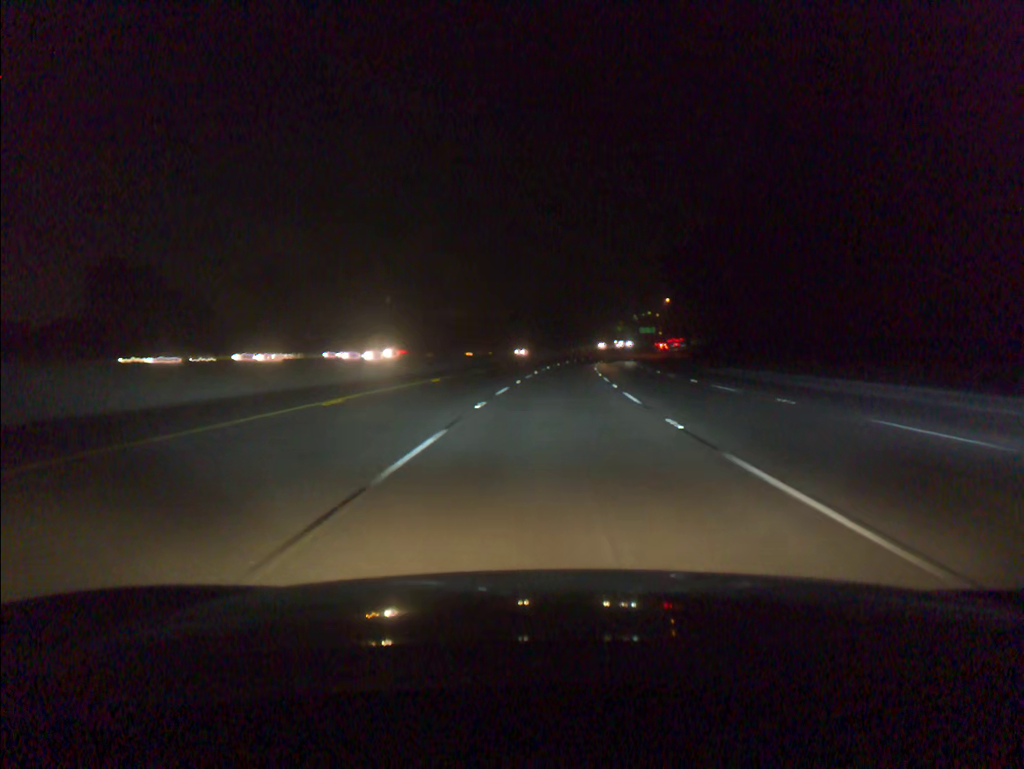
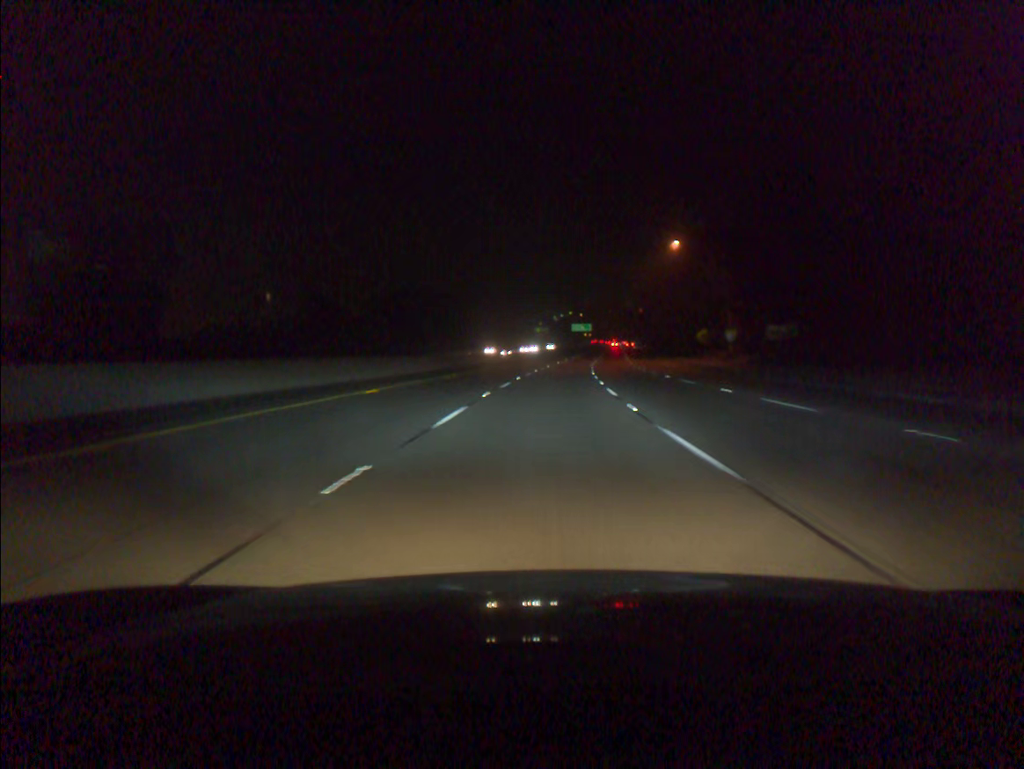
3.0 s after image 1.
(+5.6, +96.1) m; +6°
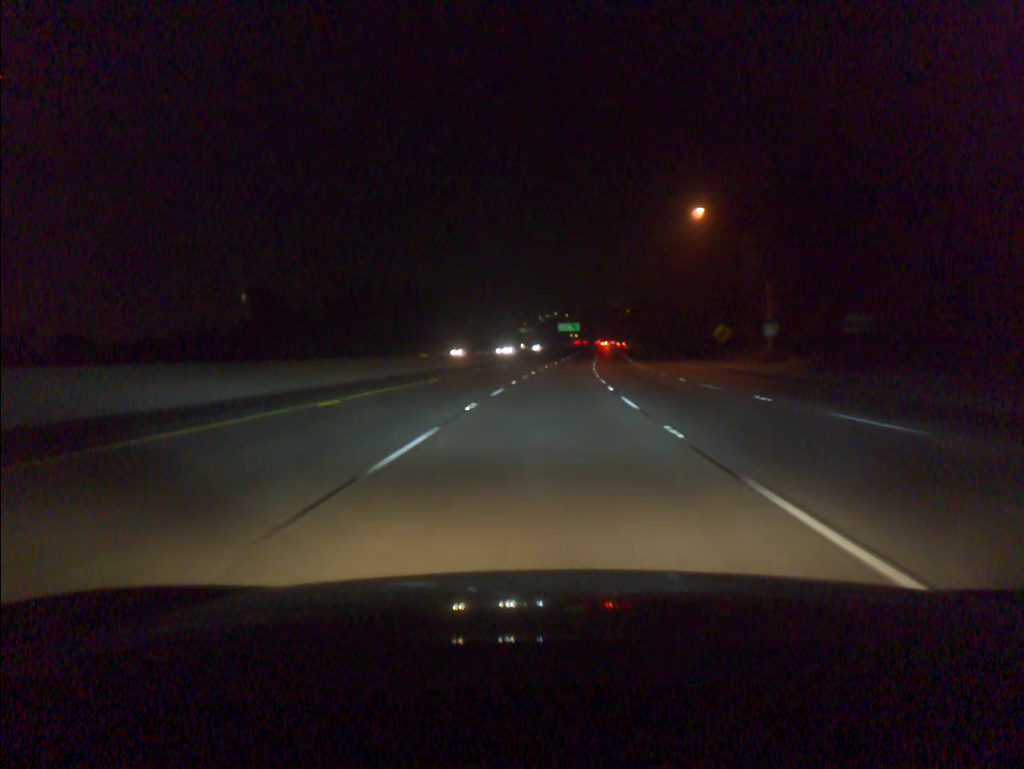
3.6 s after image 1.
(+0.2, +19.2) m; +1°
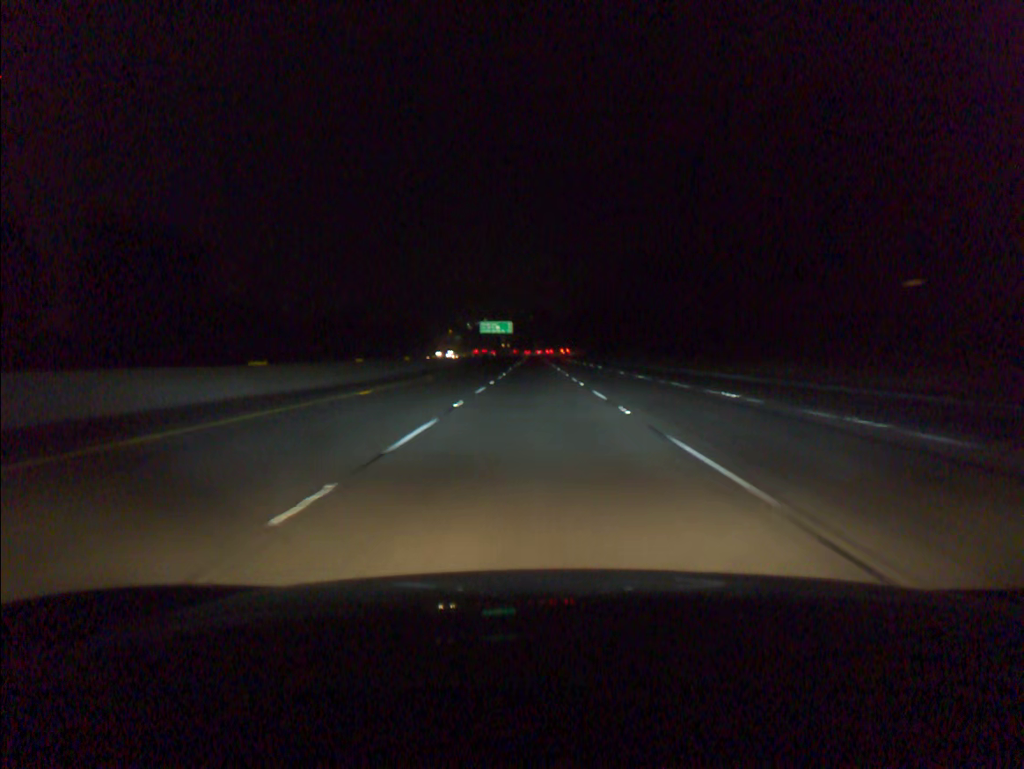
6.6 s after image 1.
(+4.9, +95.7) m; +5°
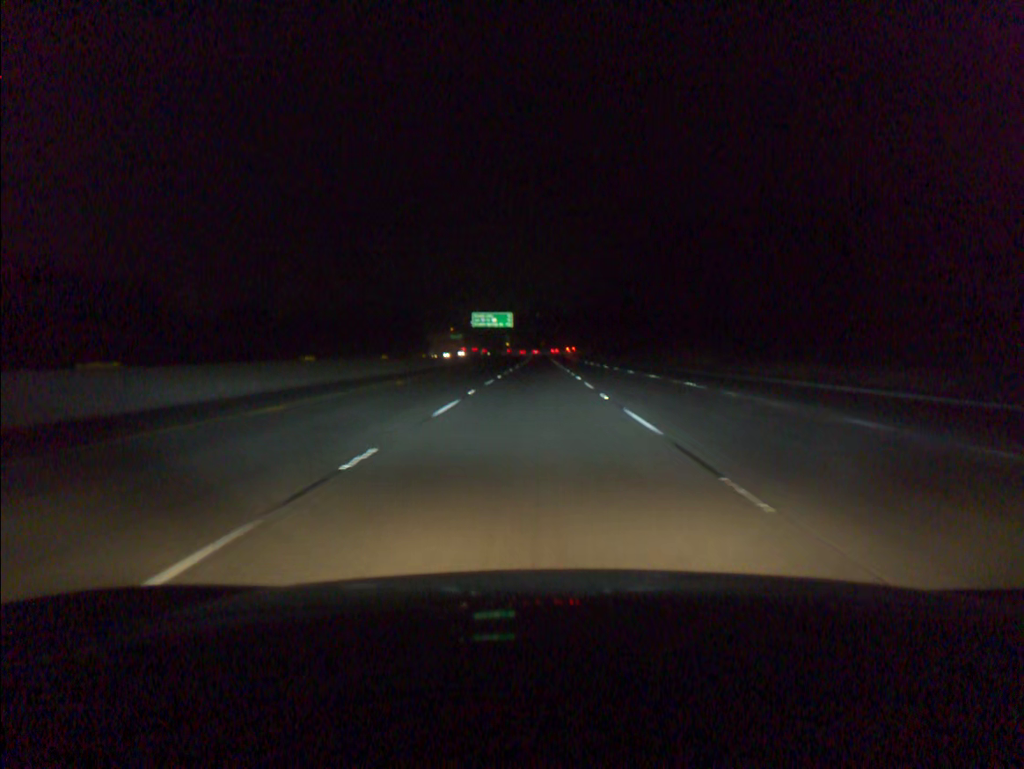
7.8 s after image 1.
(-0.1, +38.1) m; 0°
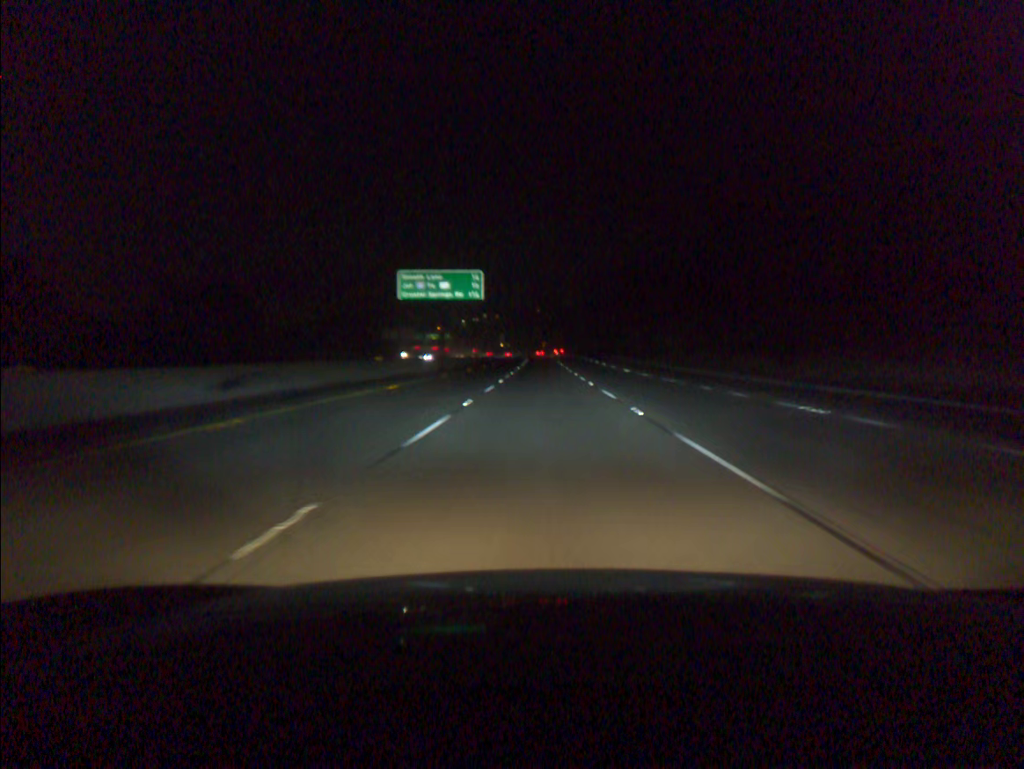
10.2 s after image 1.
(-0.3, +76.0) m; 0°
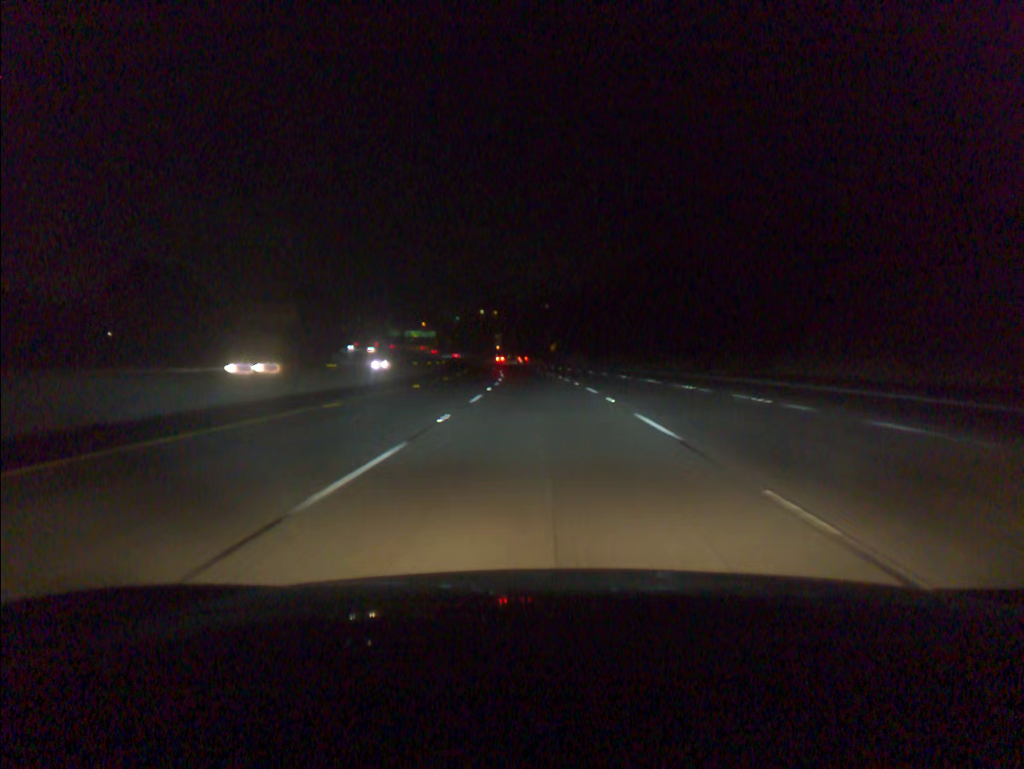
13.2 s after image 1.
(0.0, +95.2) m; -1°
